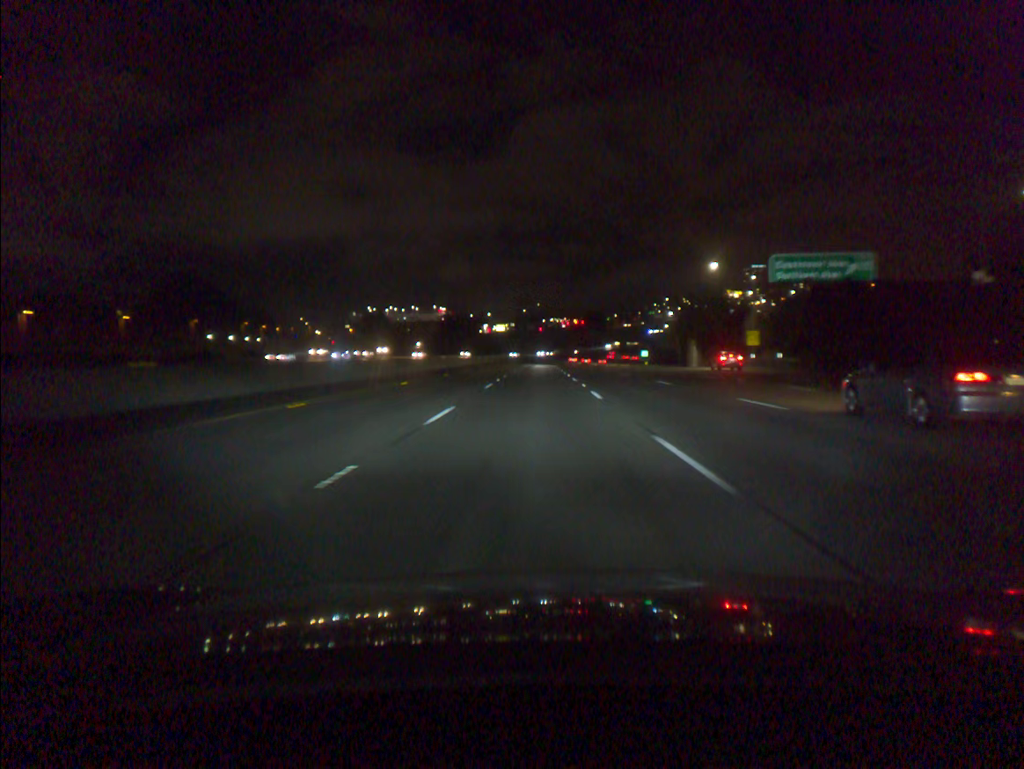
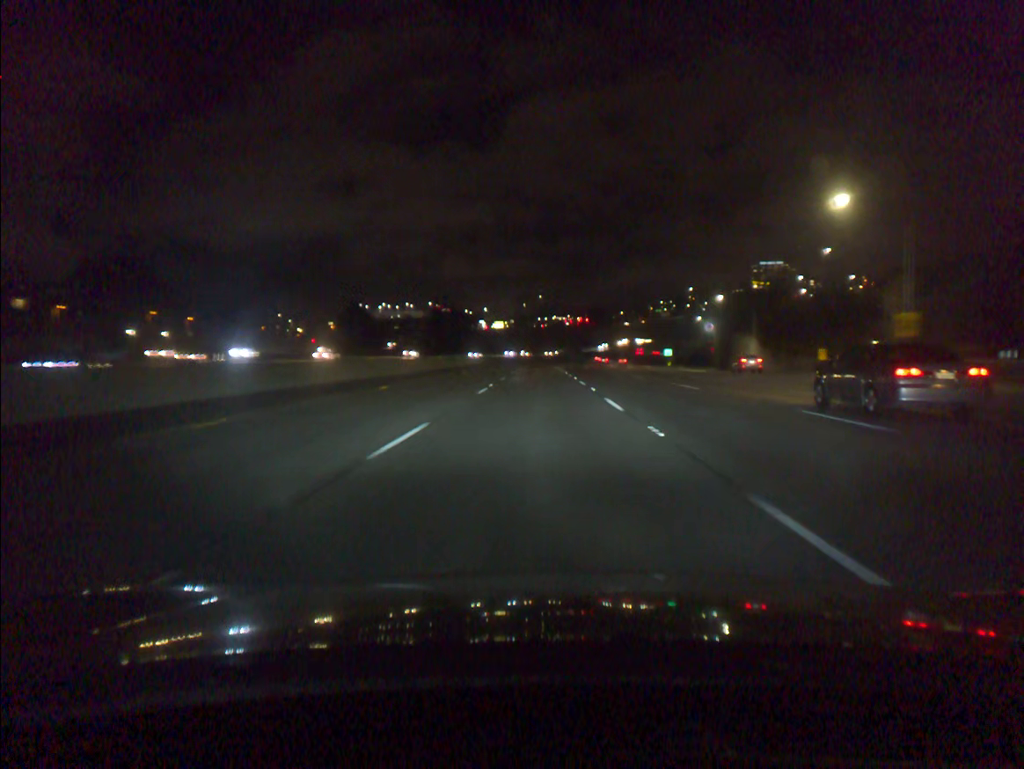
(0.0, +34.0) m; 0°
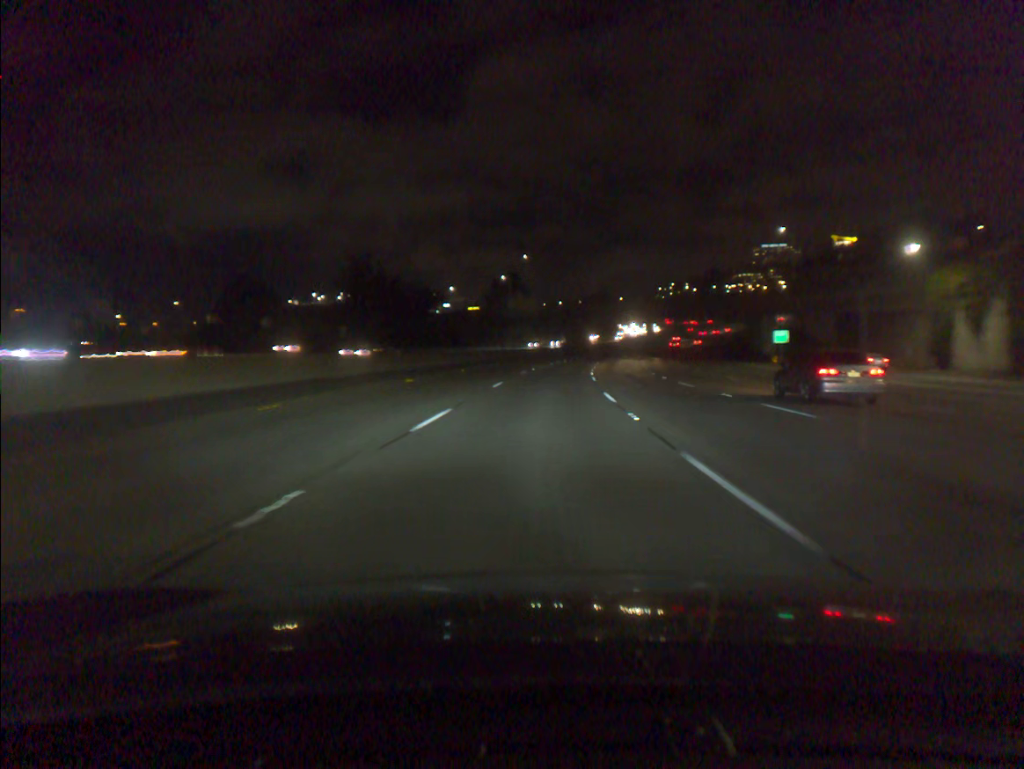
(+0.2, +84.9) m; +1°
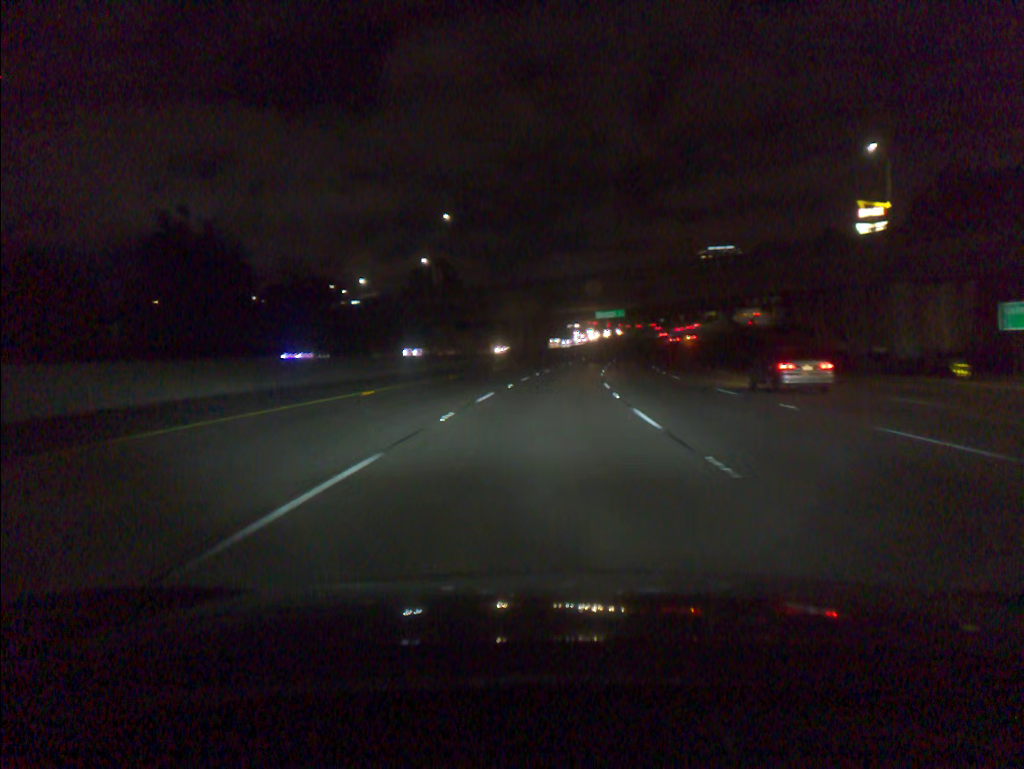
(+1.5, +51.0) m; +4°
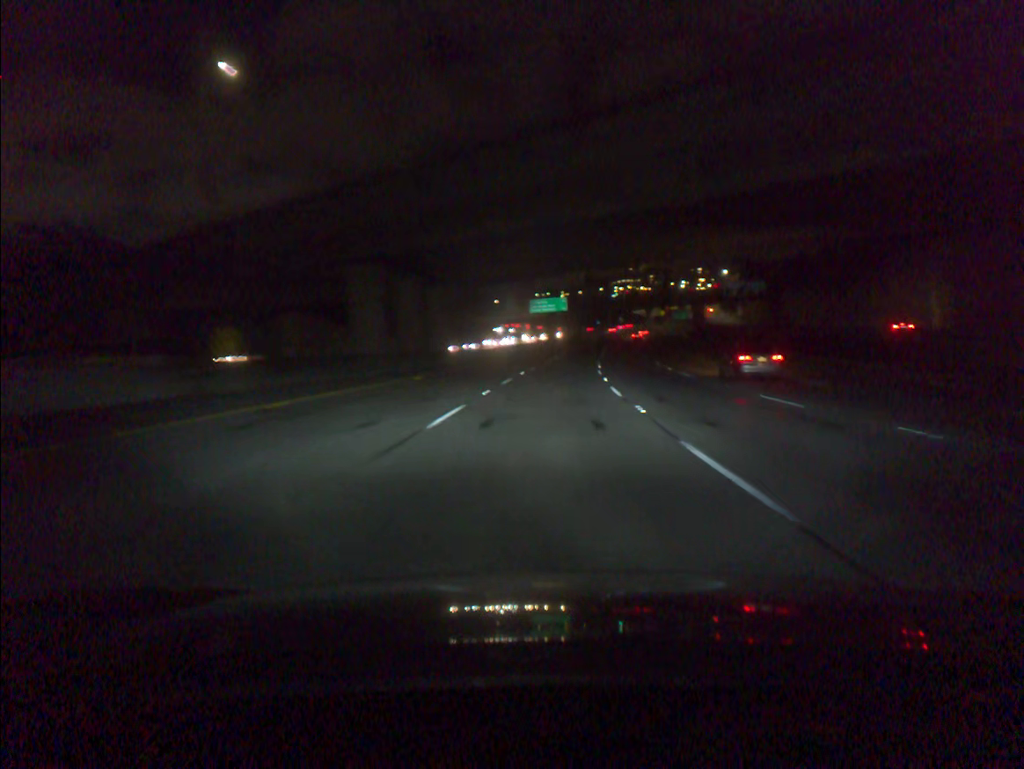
(+2.3, +50.8) m; +5°
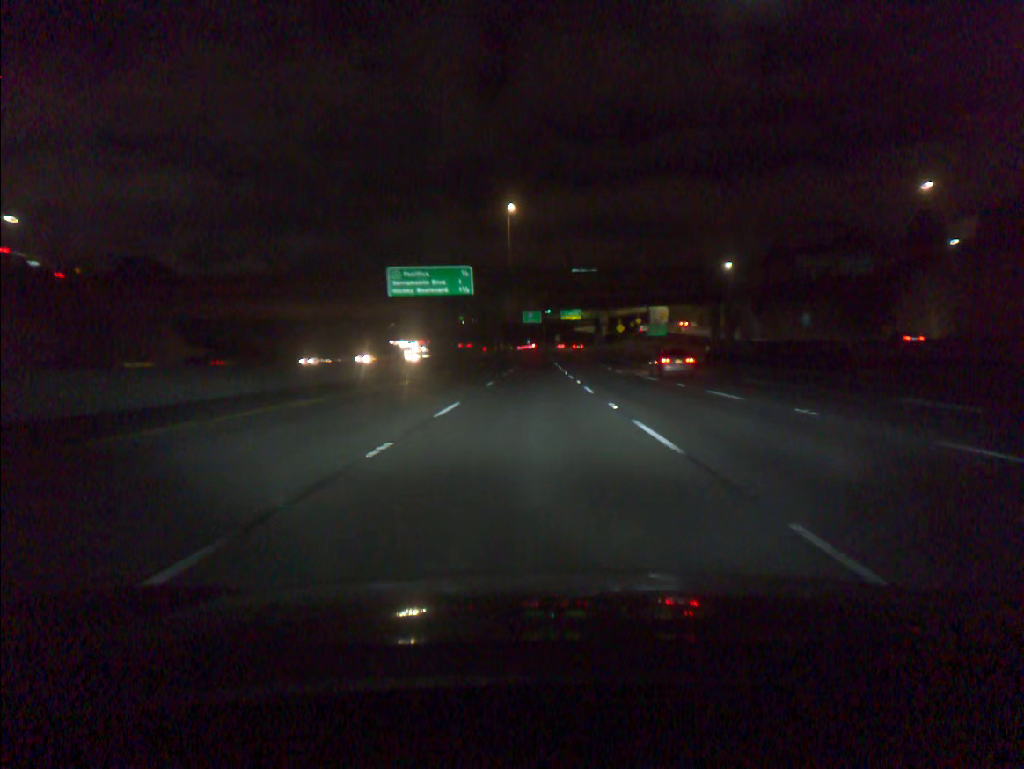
(+5.1, +84.1) m; +5°
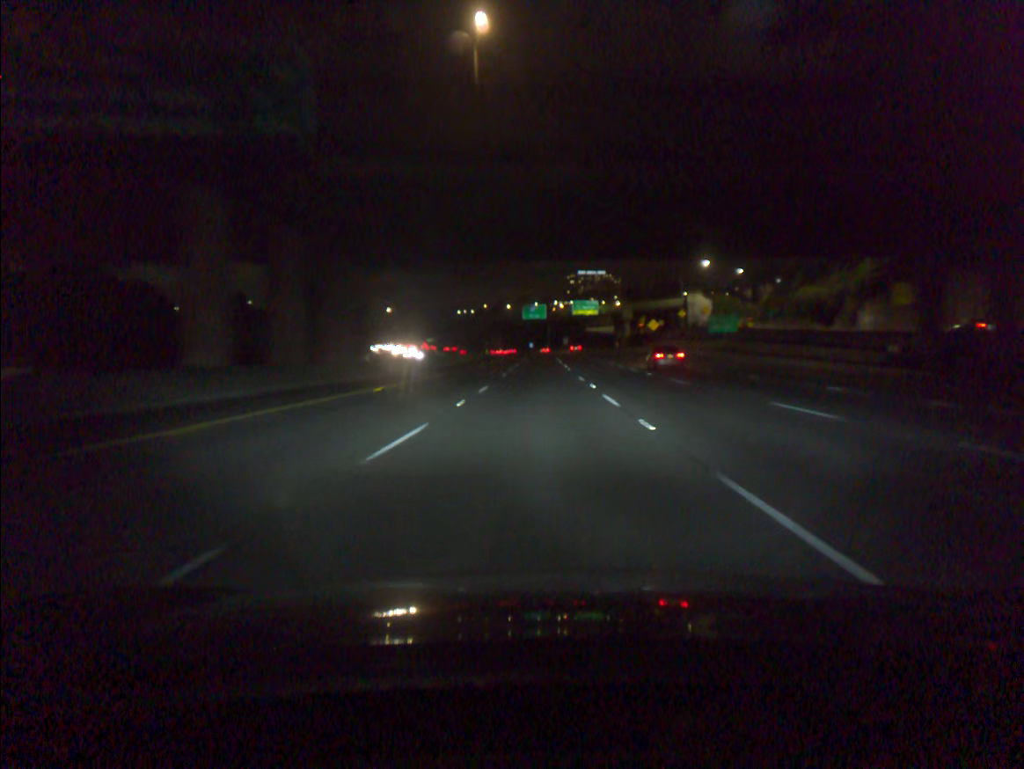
(-0.1, +50.1) m; 0°
